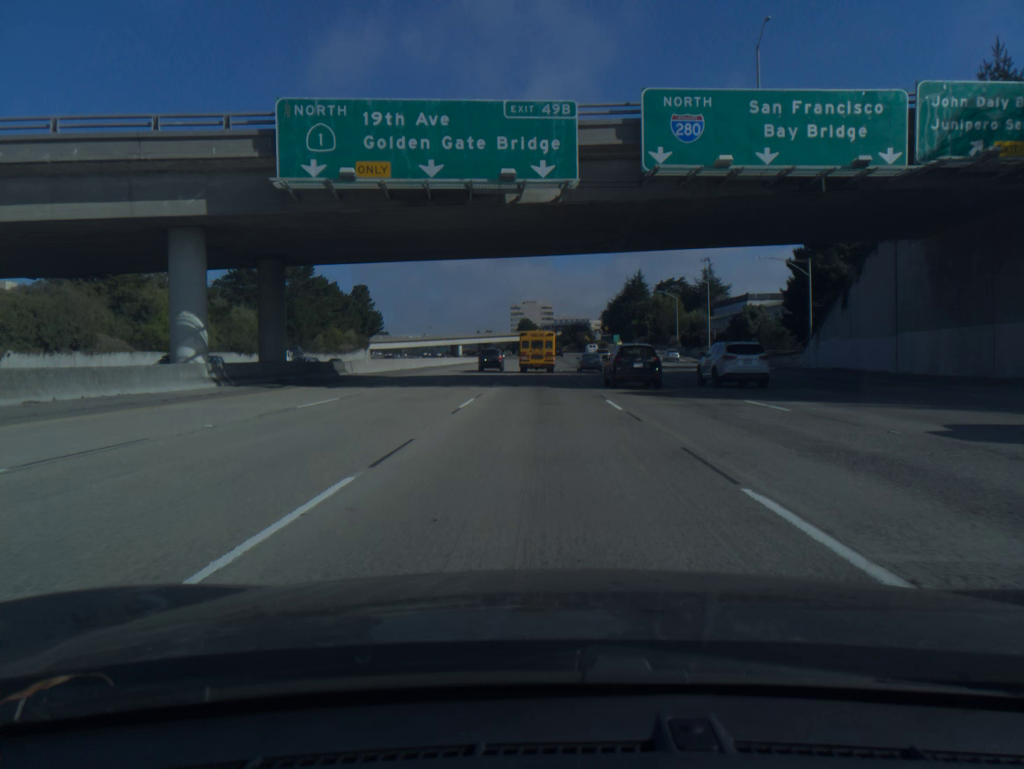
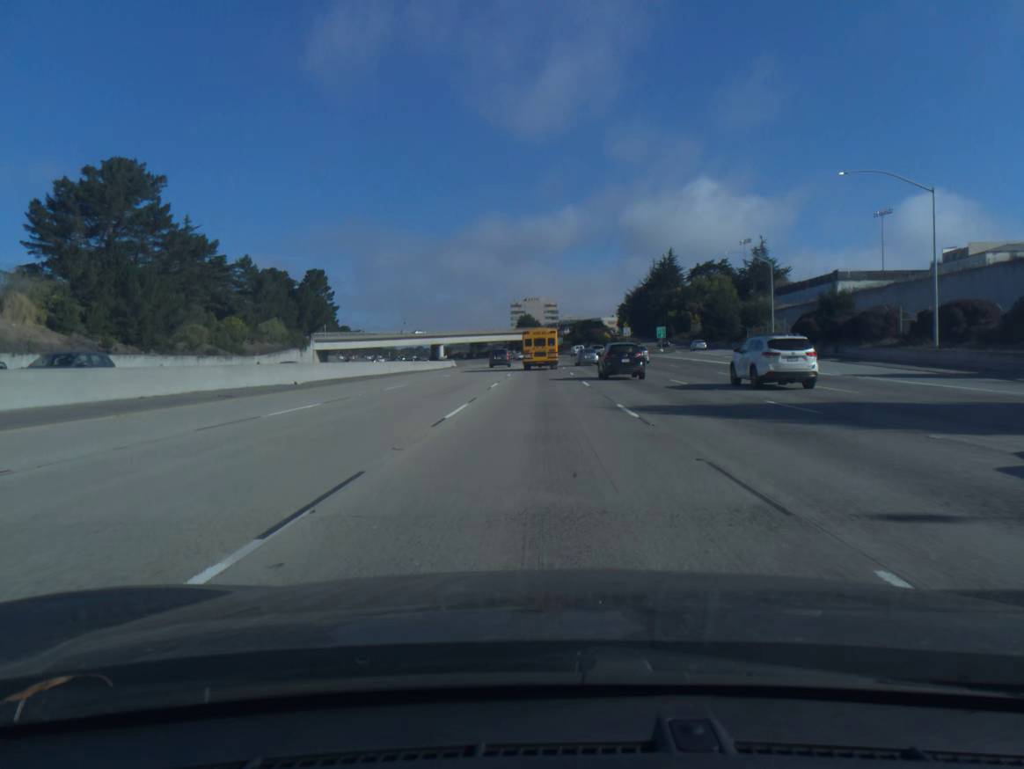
(-0.2, +59.7) m; 0°
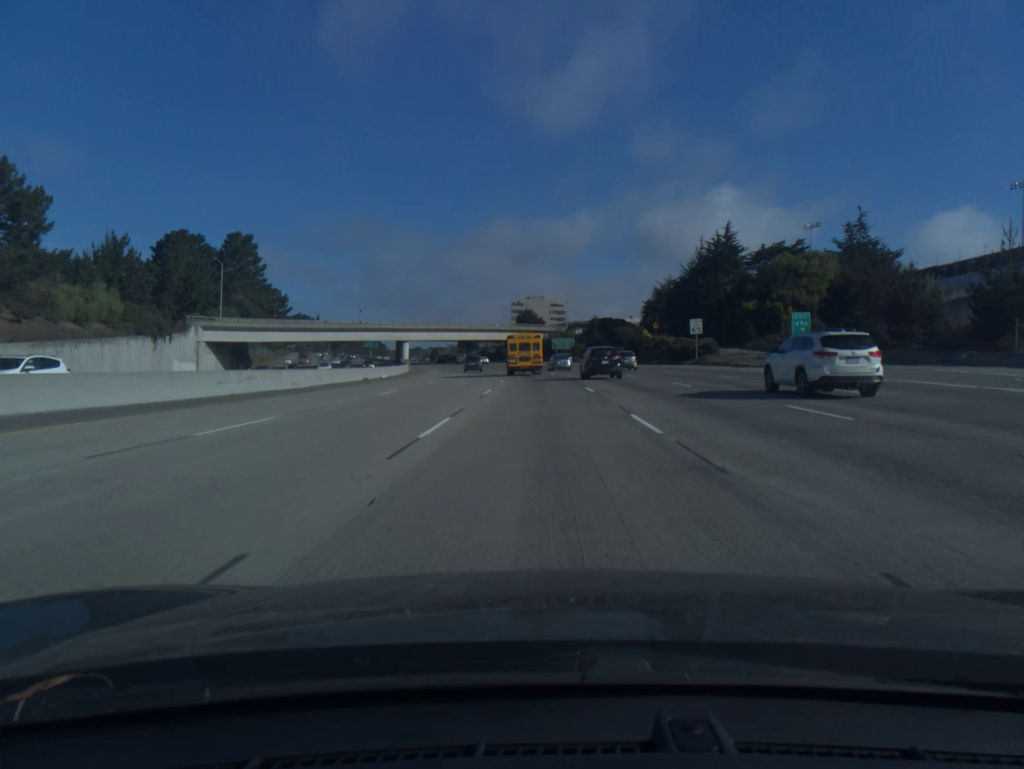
(-0.1, +60.0) m; 0°
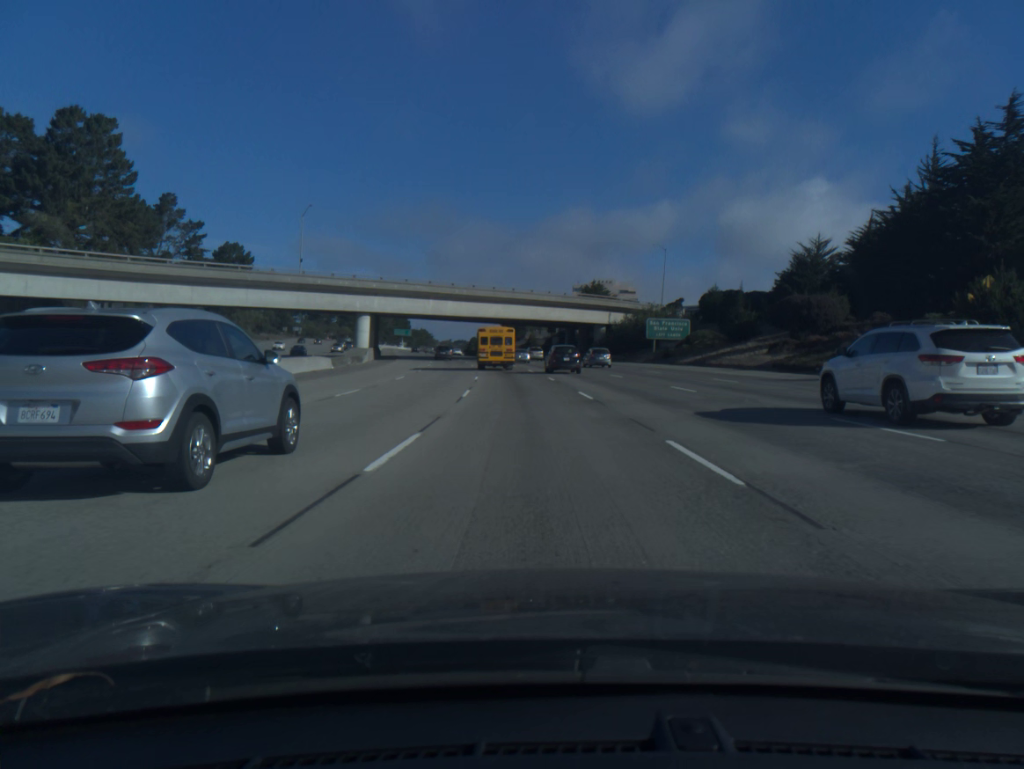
(-2.0, +75.5) m; -4°
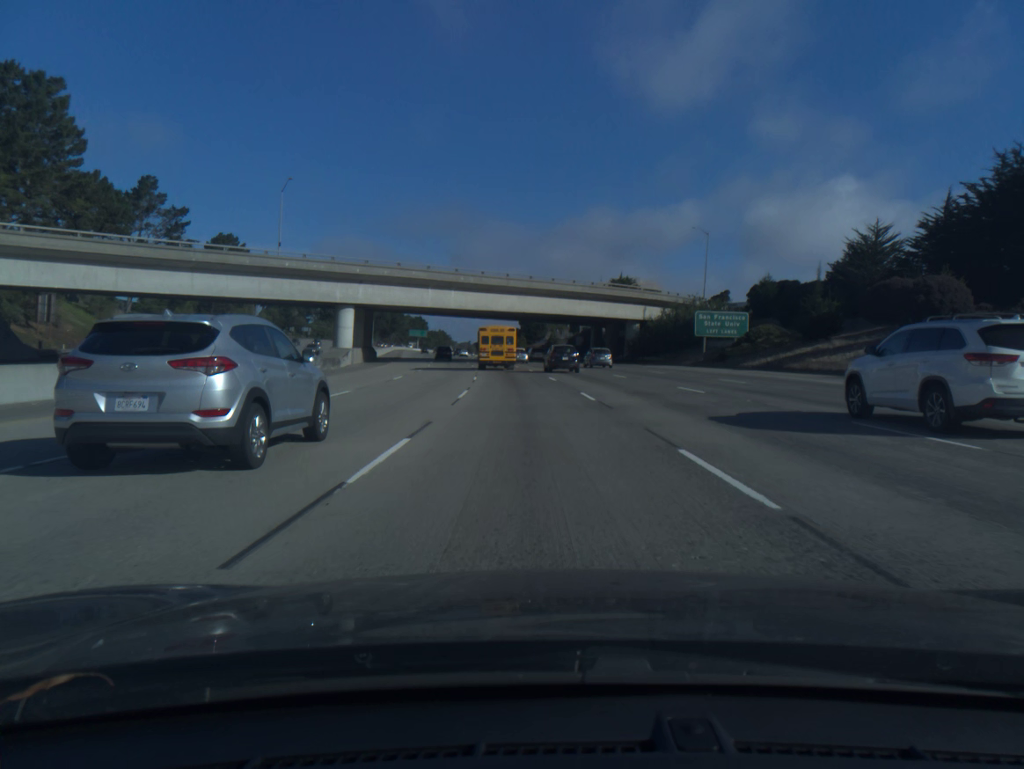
(-0.2, +15.4) m; -1°
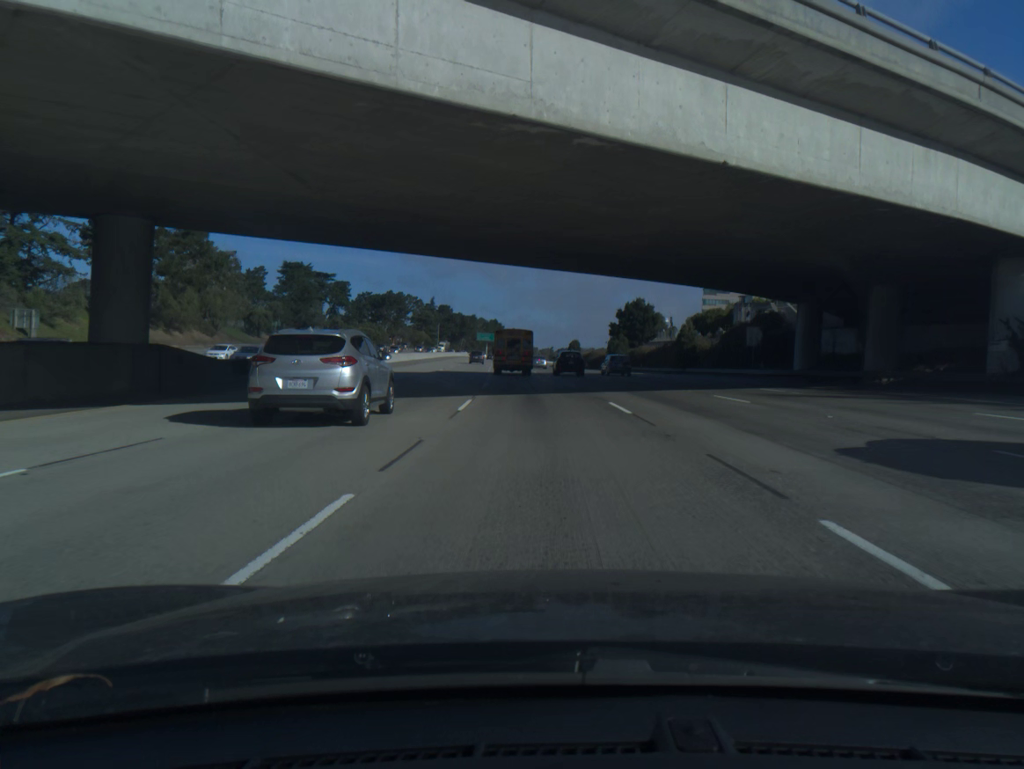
(-3.4, +61.0) m; -6°
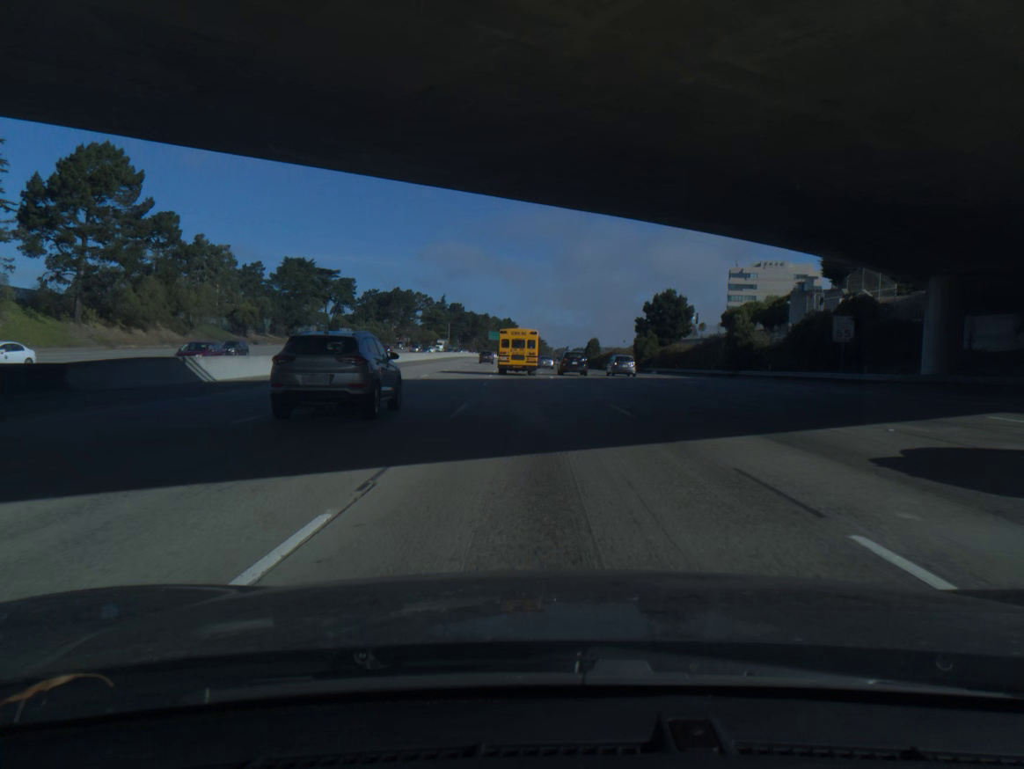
(-0.1, +14.9) m; -1°
